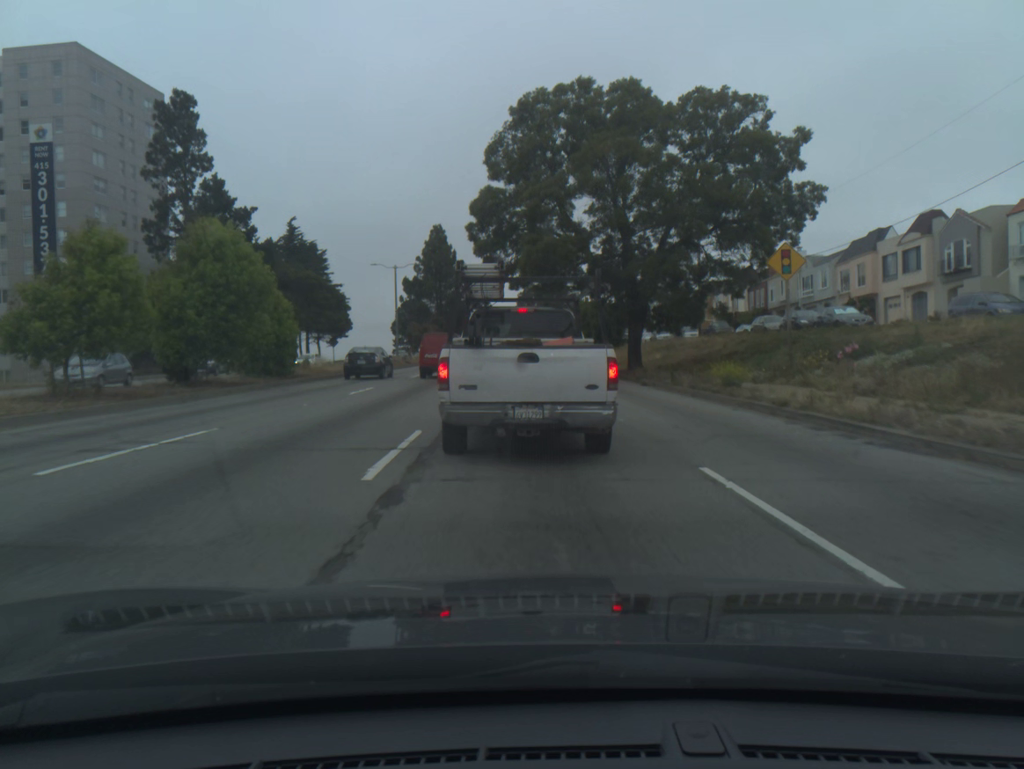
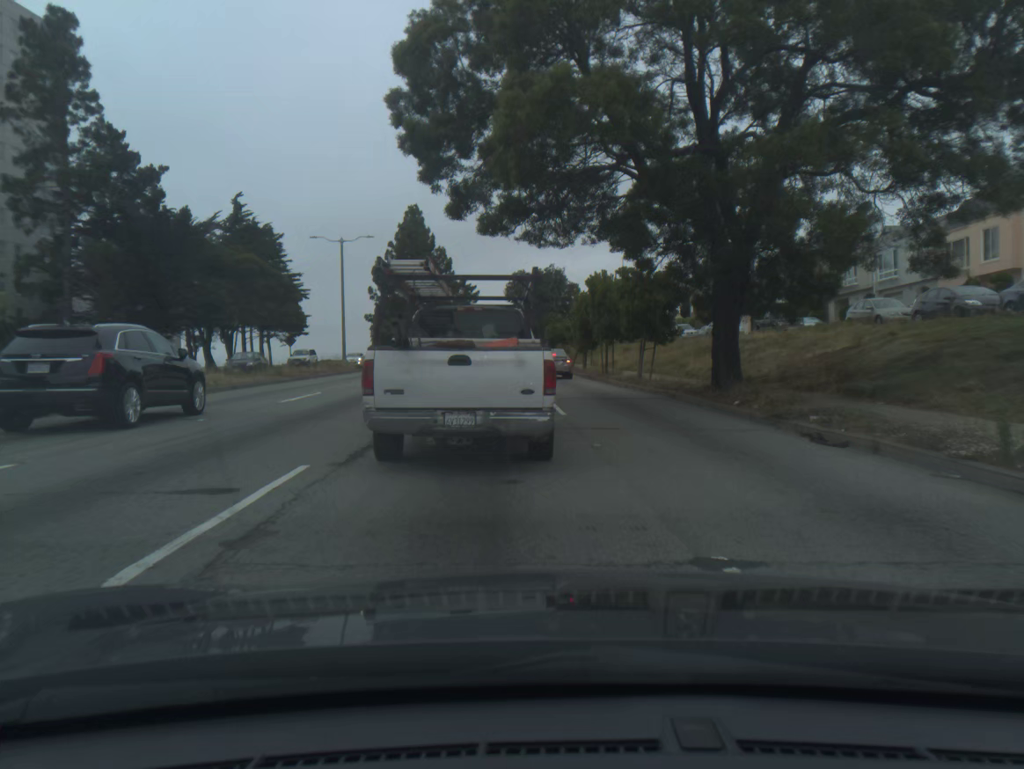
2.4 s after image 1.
(-0.2, +18.7) m; +1°
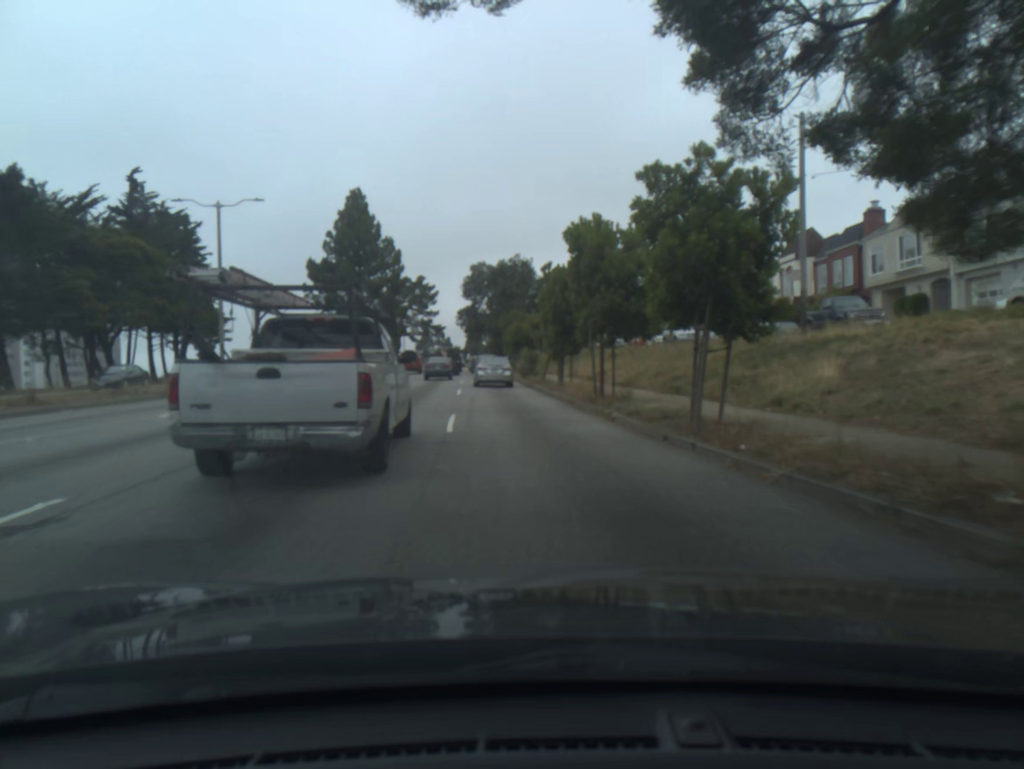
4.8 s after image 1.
(+0.5, +16.0) m; +1°
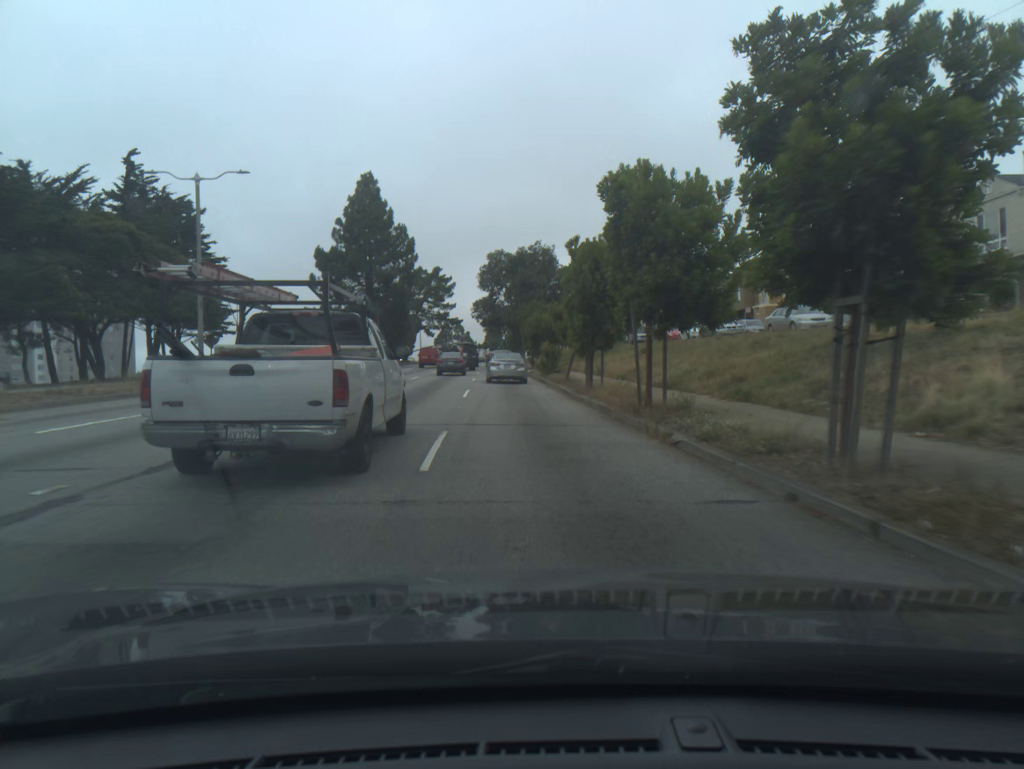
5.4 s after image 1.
(-0.1, +4.9) m; -2°
